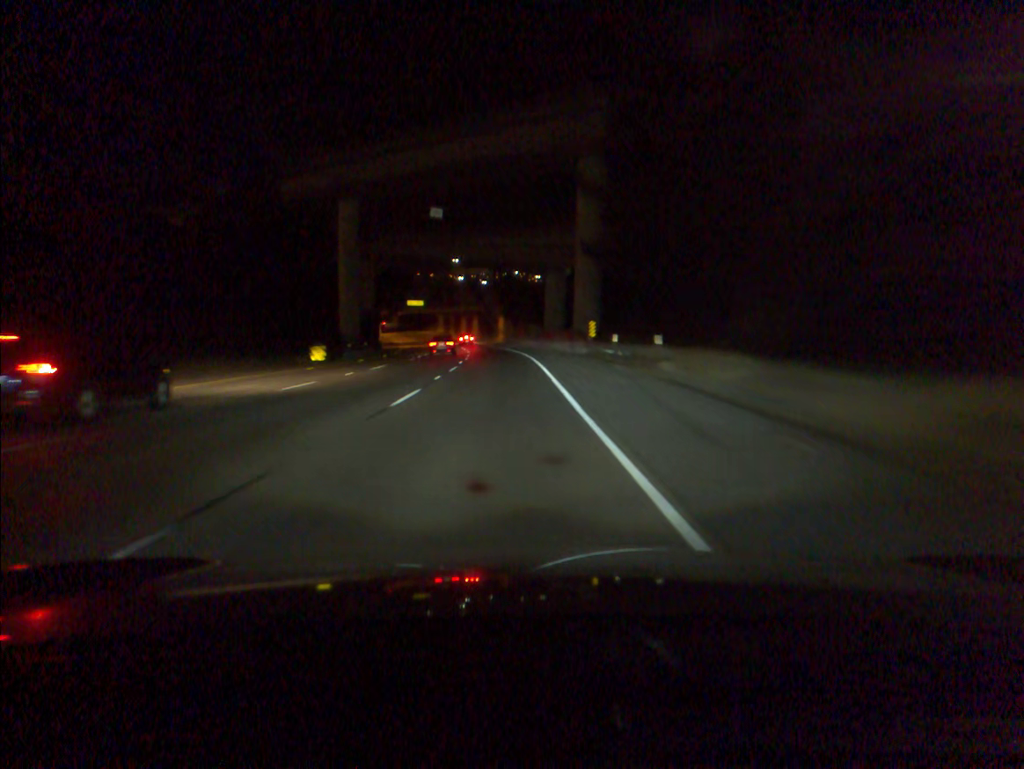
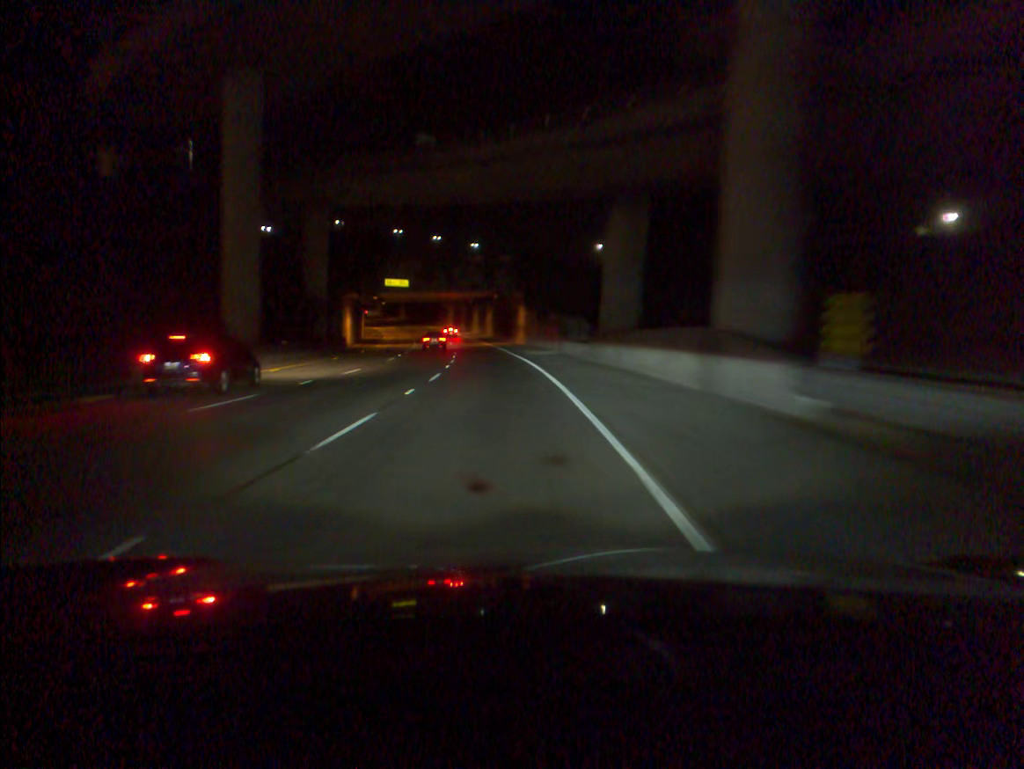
(-0.5, +34.5) m; -2°
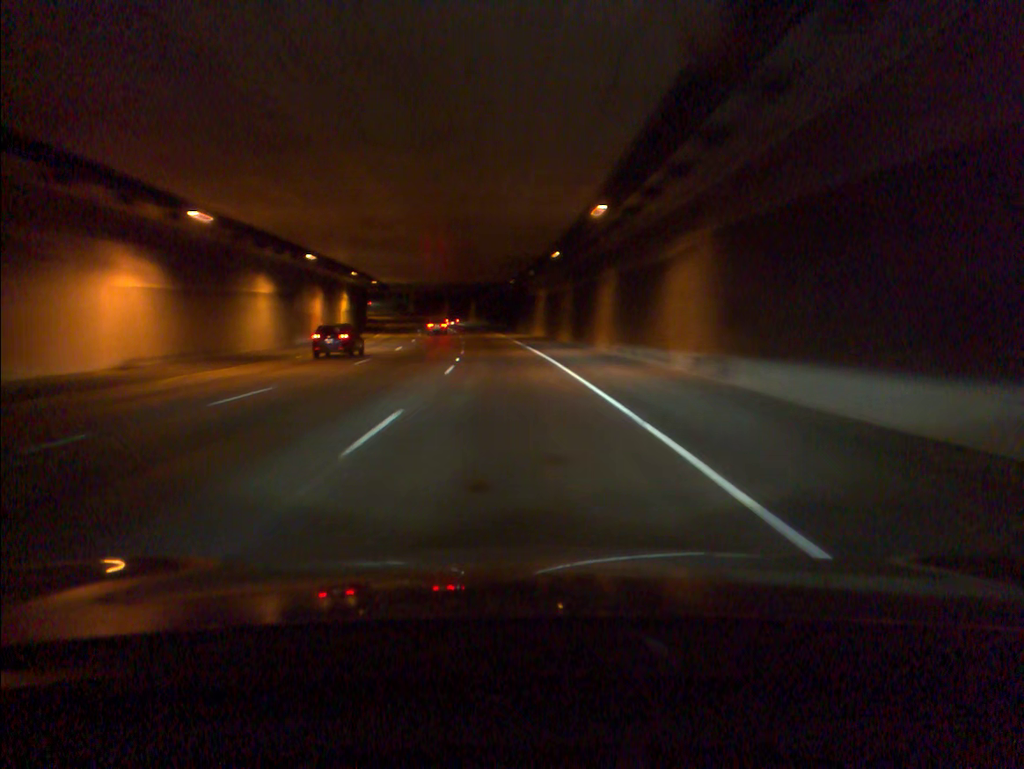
(-6.4, +86.0) m; -8°
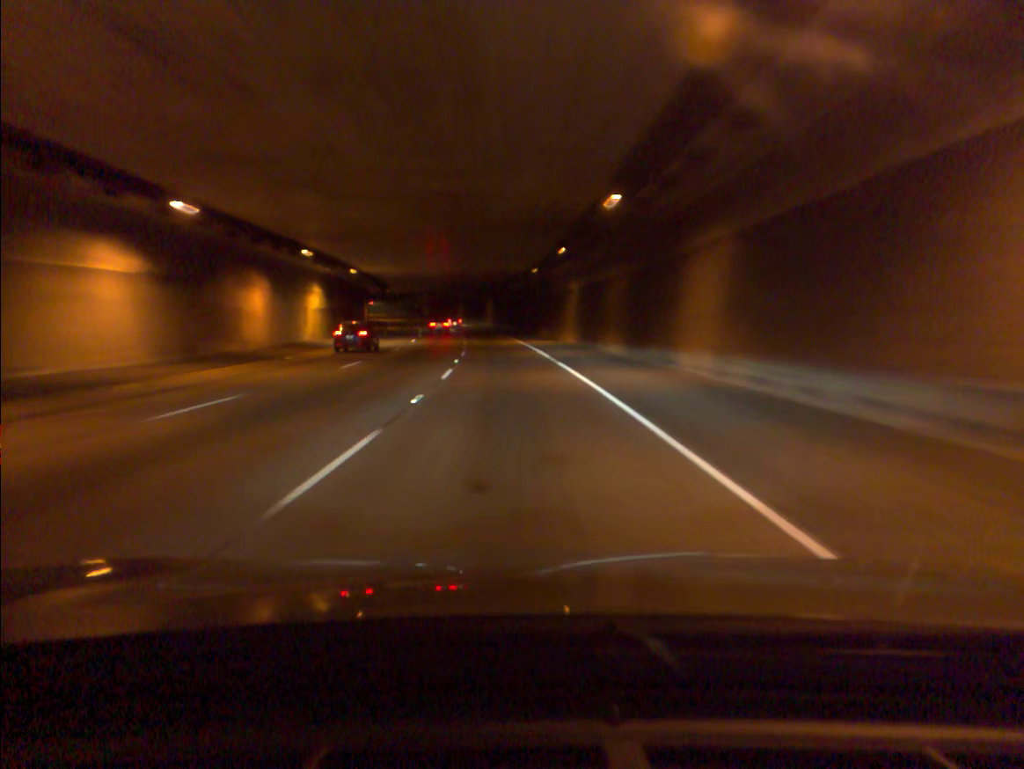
(-0.3, +17.2) m; -2°
